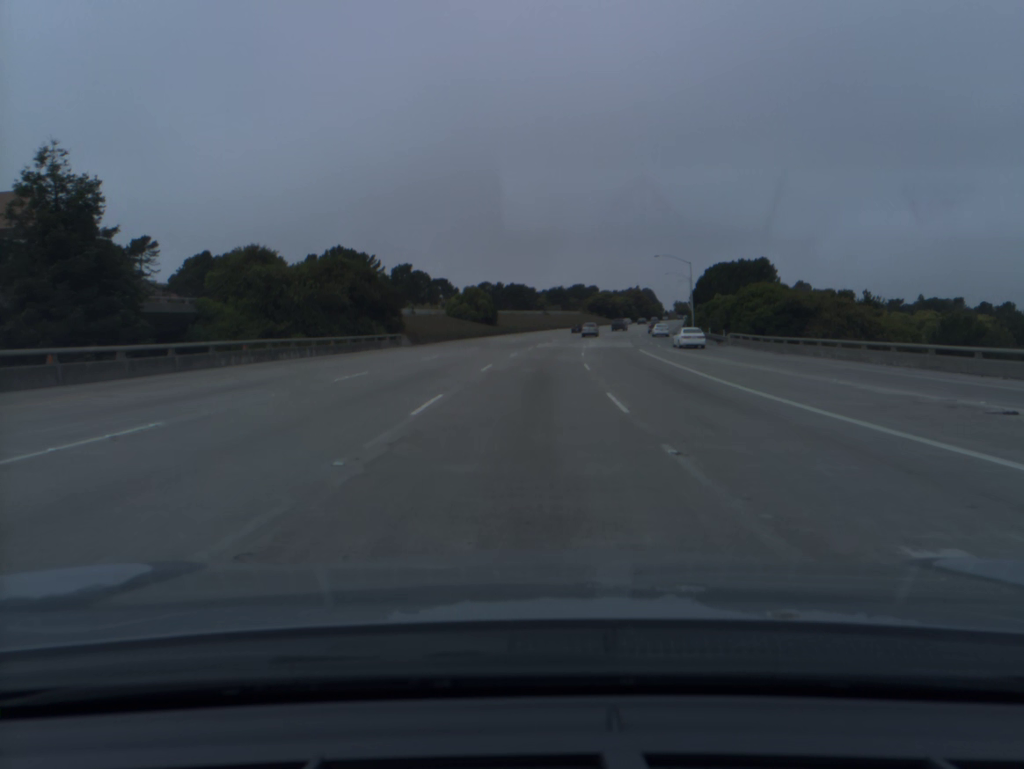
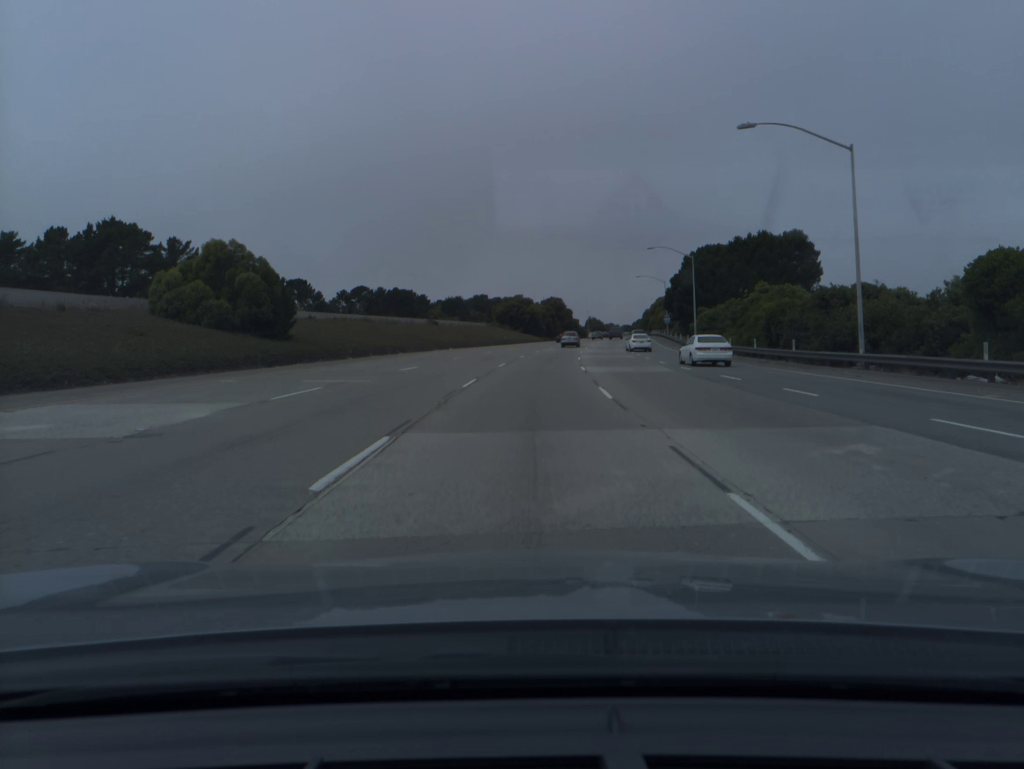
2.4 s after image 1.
(+4.0, +69.6) m; +7°
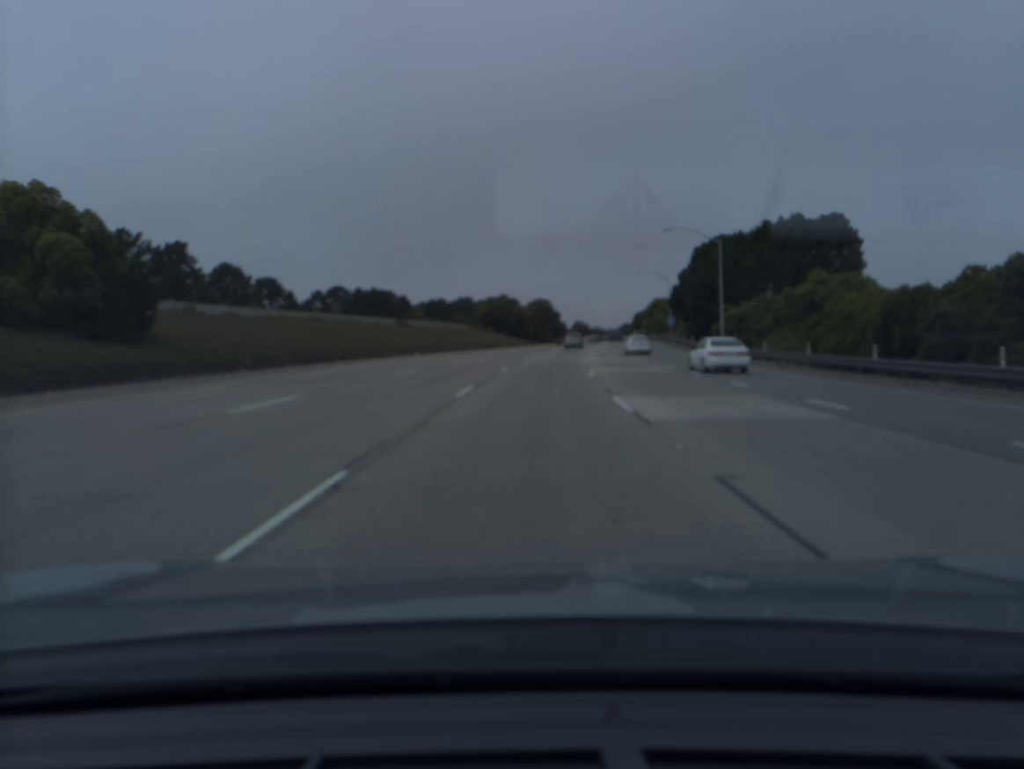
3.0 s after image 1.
(+0.2, +17.4) m; +1°
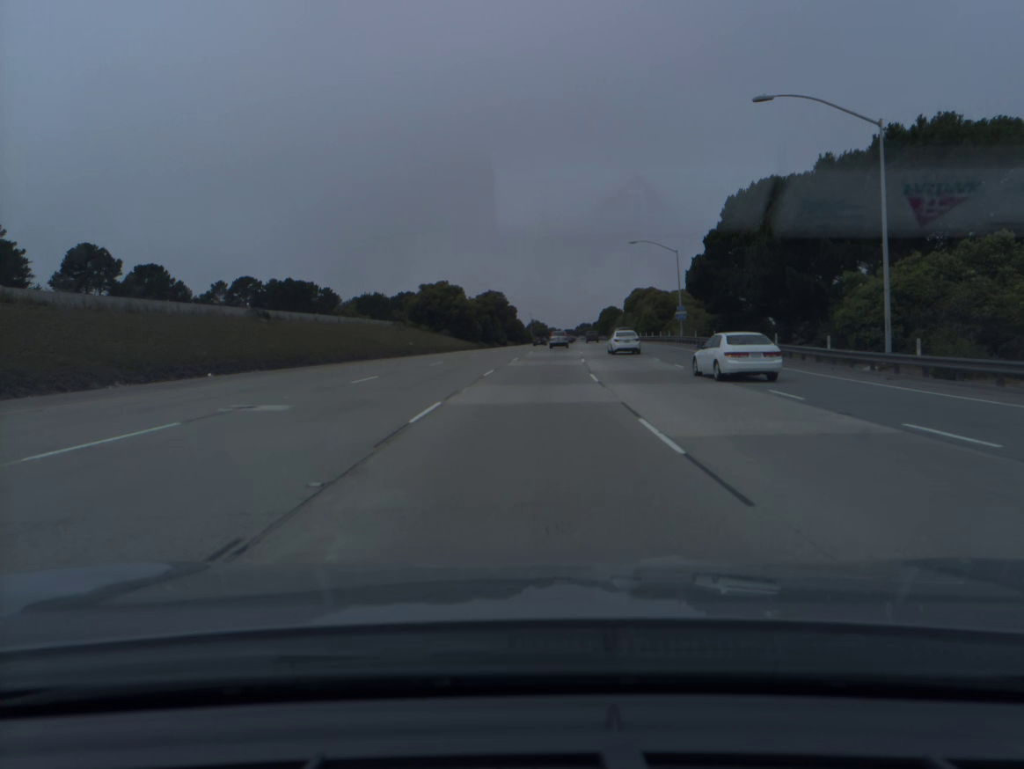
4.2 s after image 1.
(+1.1, +34.8) m; +3°
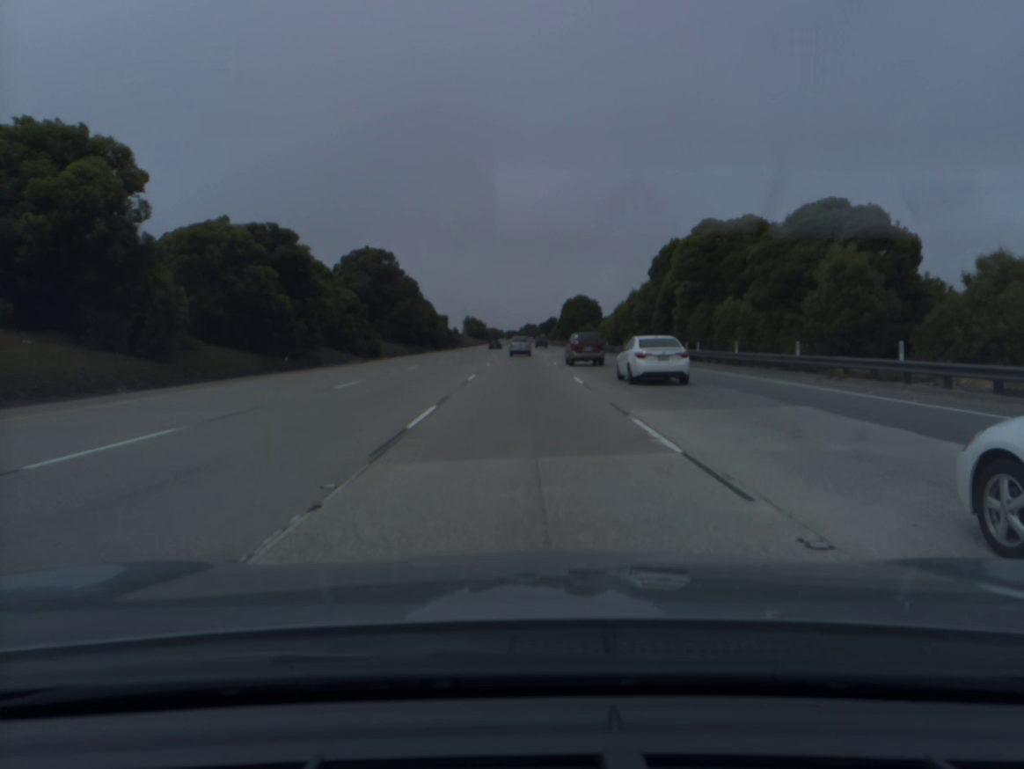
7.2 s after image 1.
(+4.4, +87.2) m; +4°
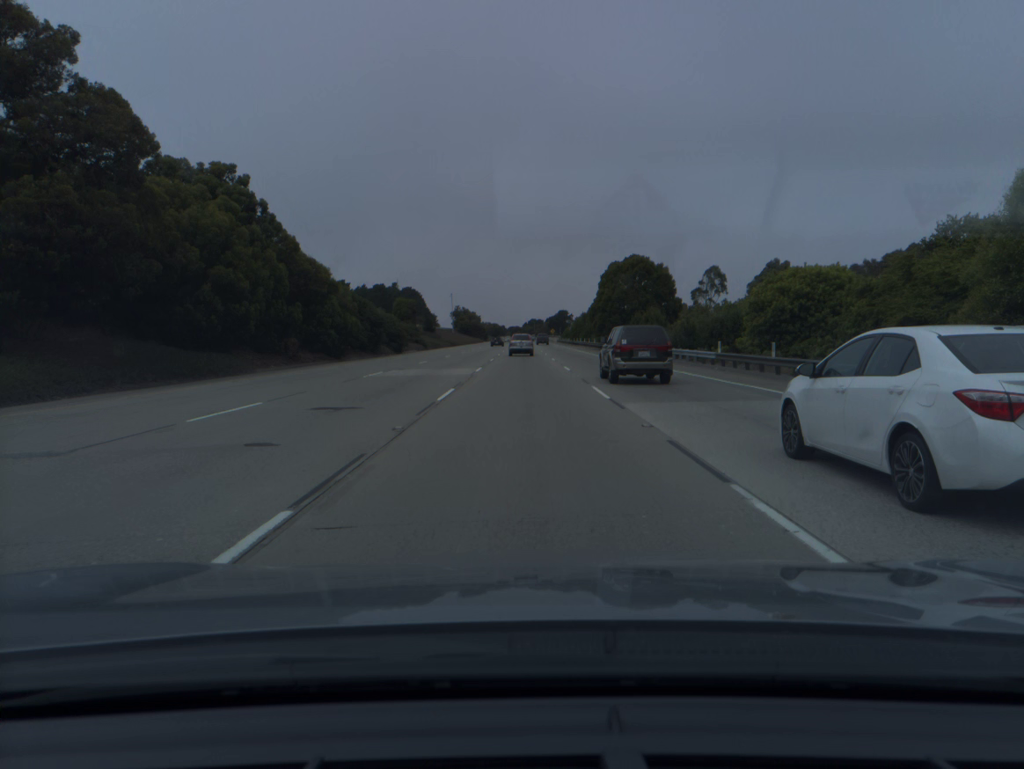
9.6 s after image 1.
(-0.2, +68.7) m; 0°
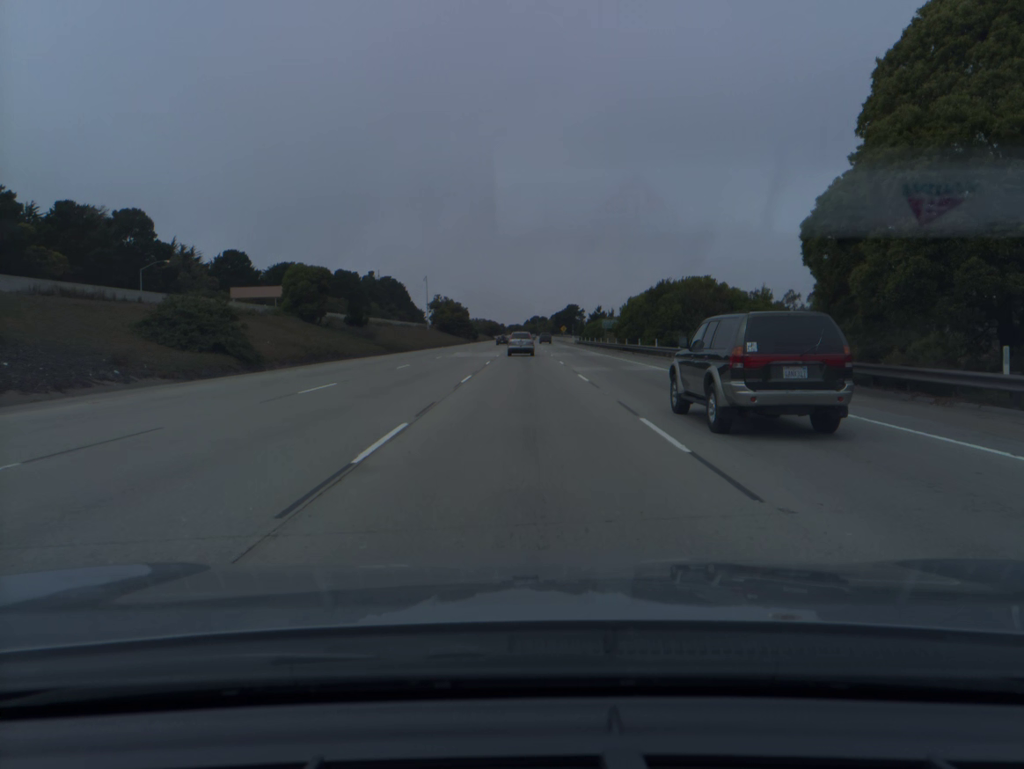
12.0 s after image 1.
(-0.1, +66.7) m; 0°
